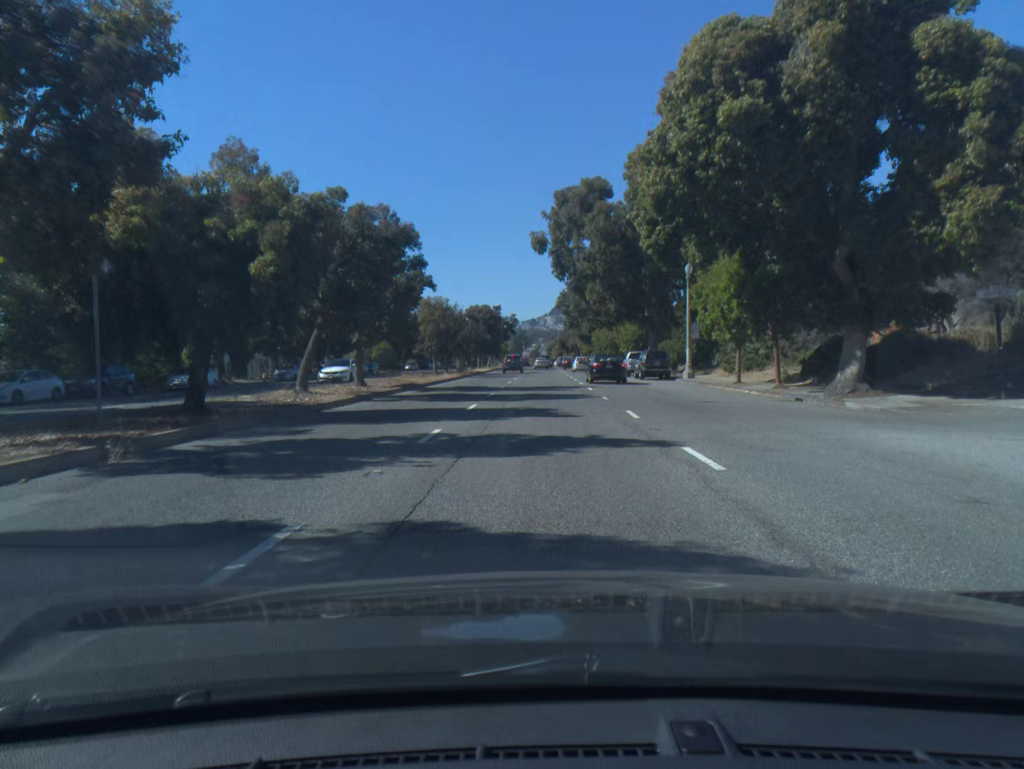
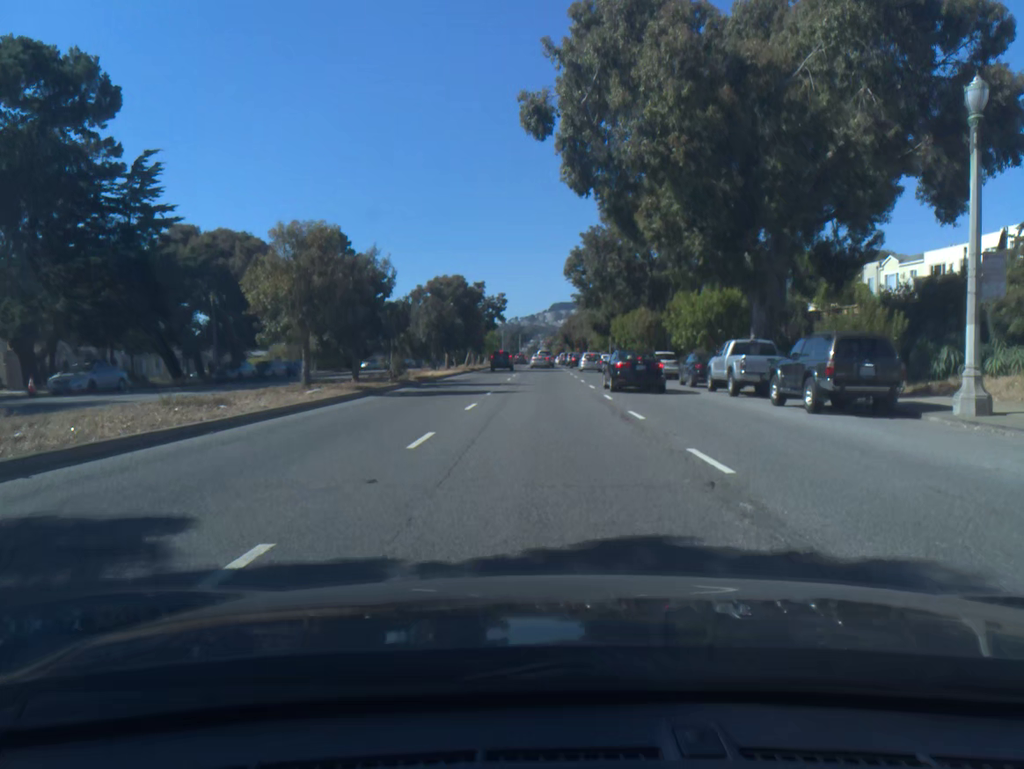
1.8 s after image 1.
(0.0, +29.9) m; 0°
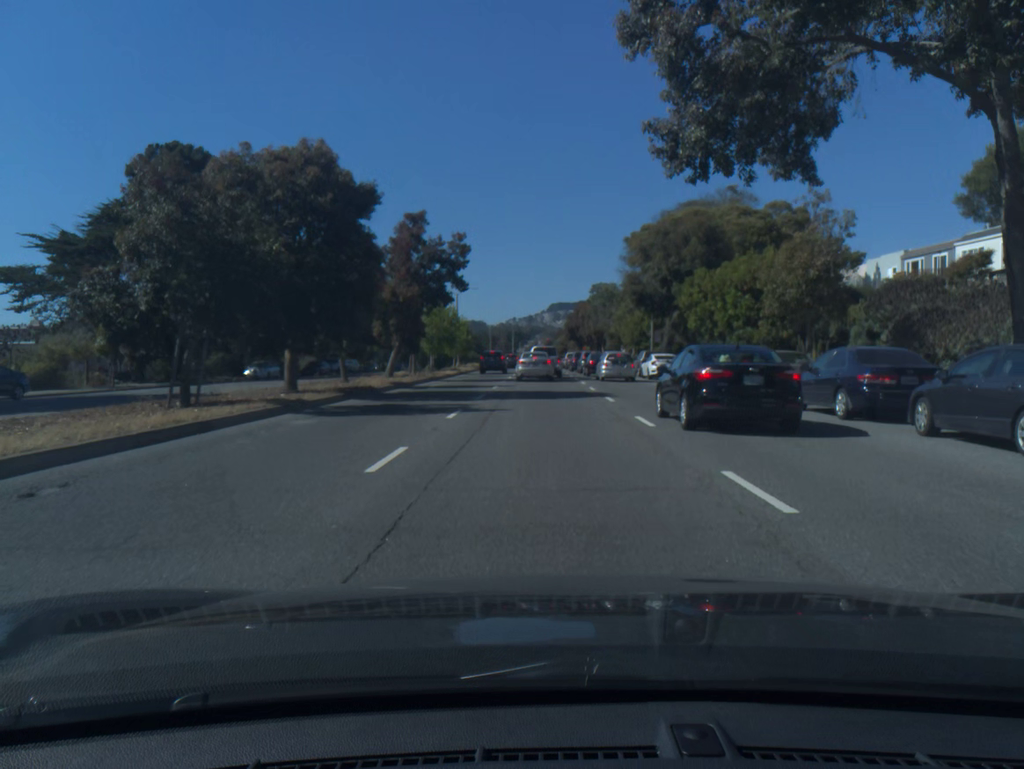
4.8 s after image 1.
(+0.2, +38.9) m; 0°
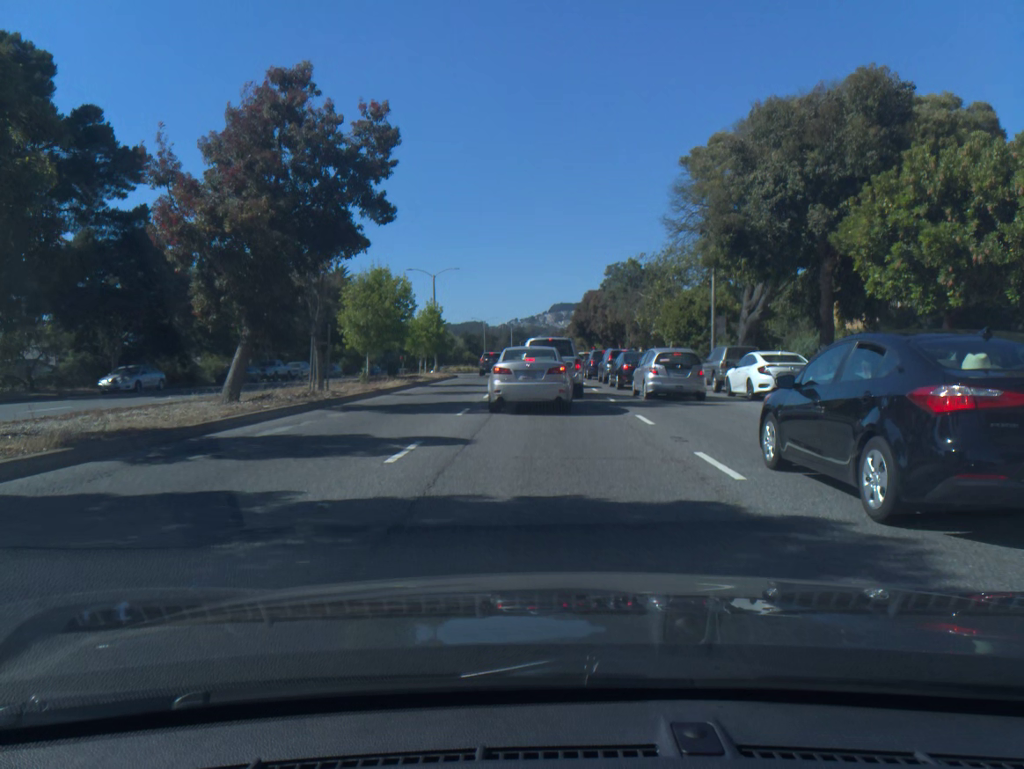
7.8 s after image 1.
(-0.1, +20.8) m; 0°
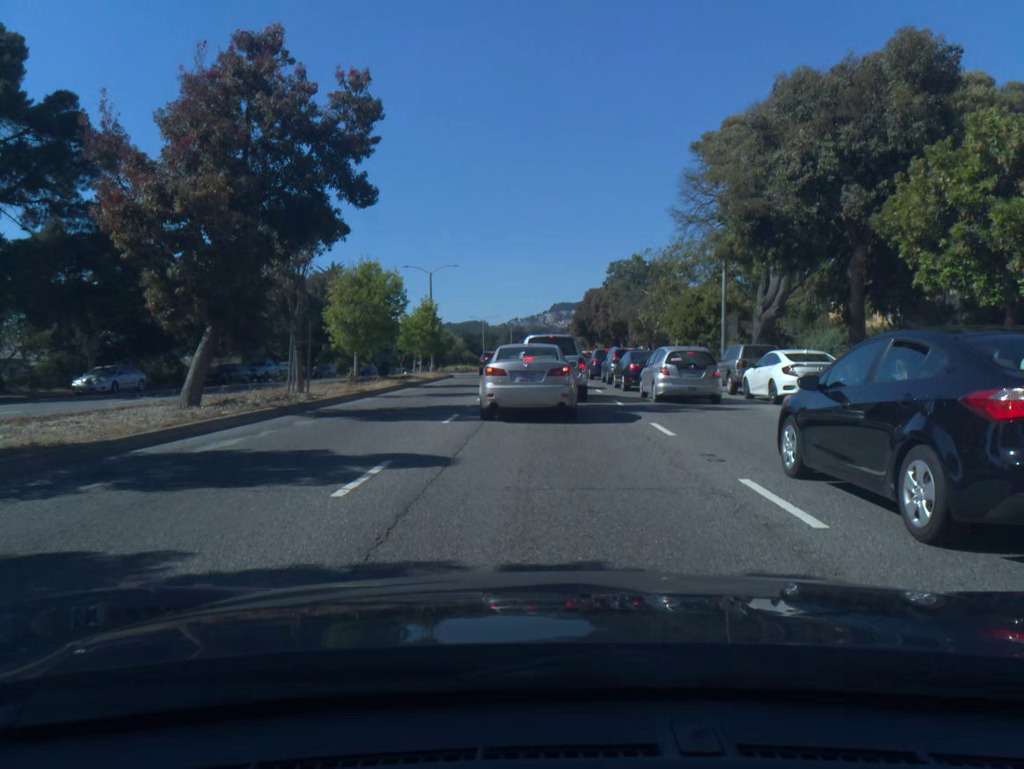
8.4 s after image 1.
(0.0, +2.3) m; 0°
